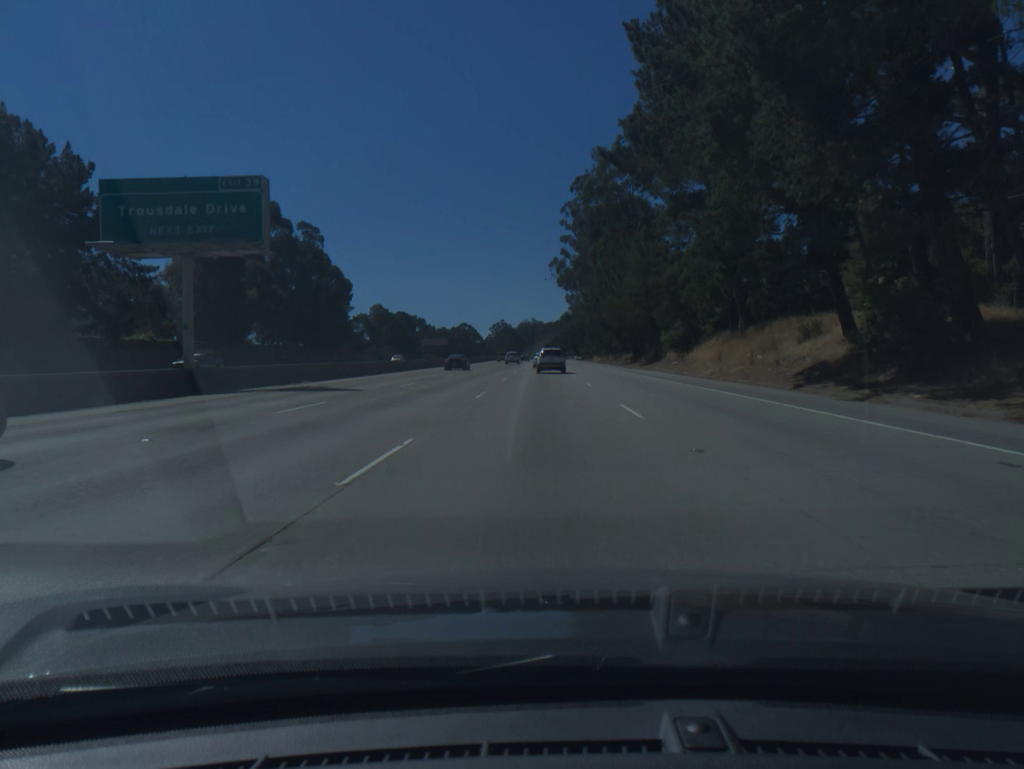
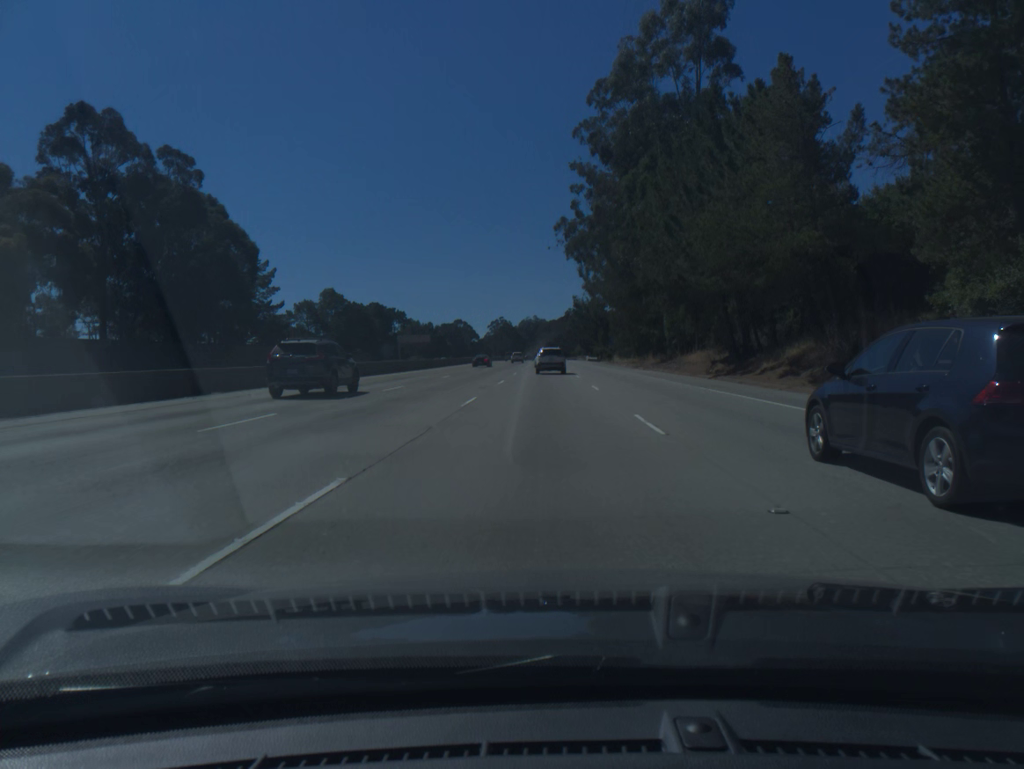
(0.0, +47.2) m; 0°
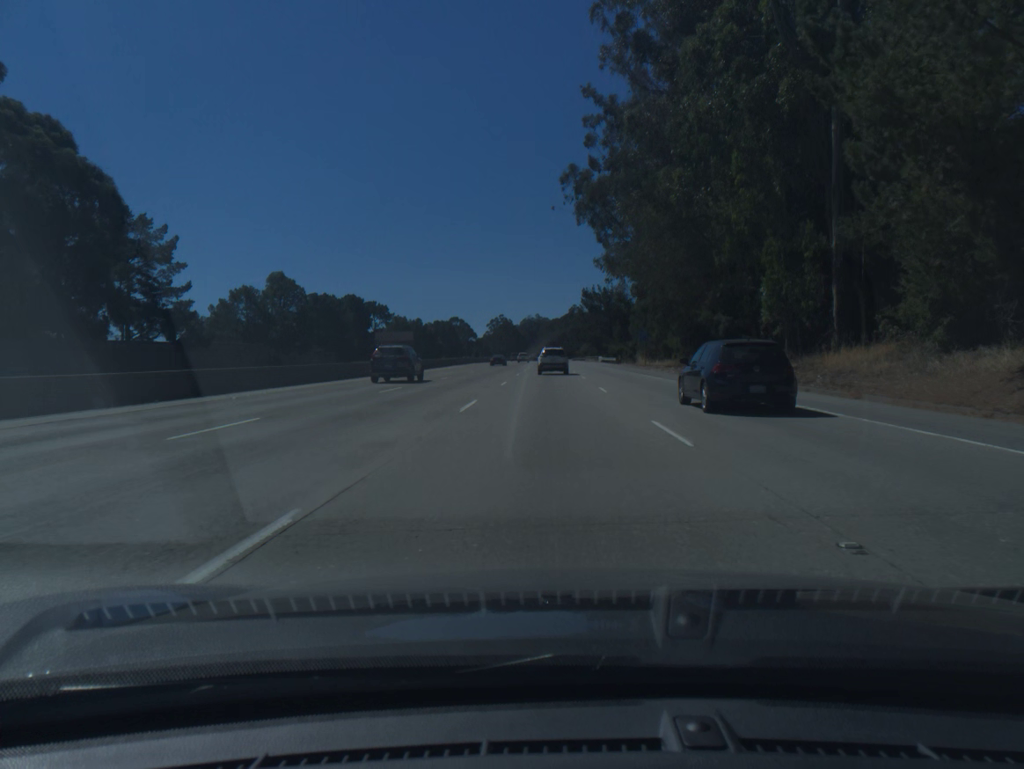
(-0.1, +30.8) m; 0°
